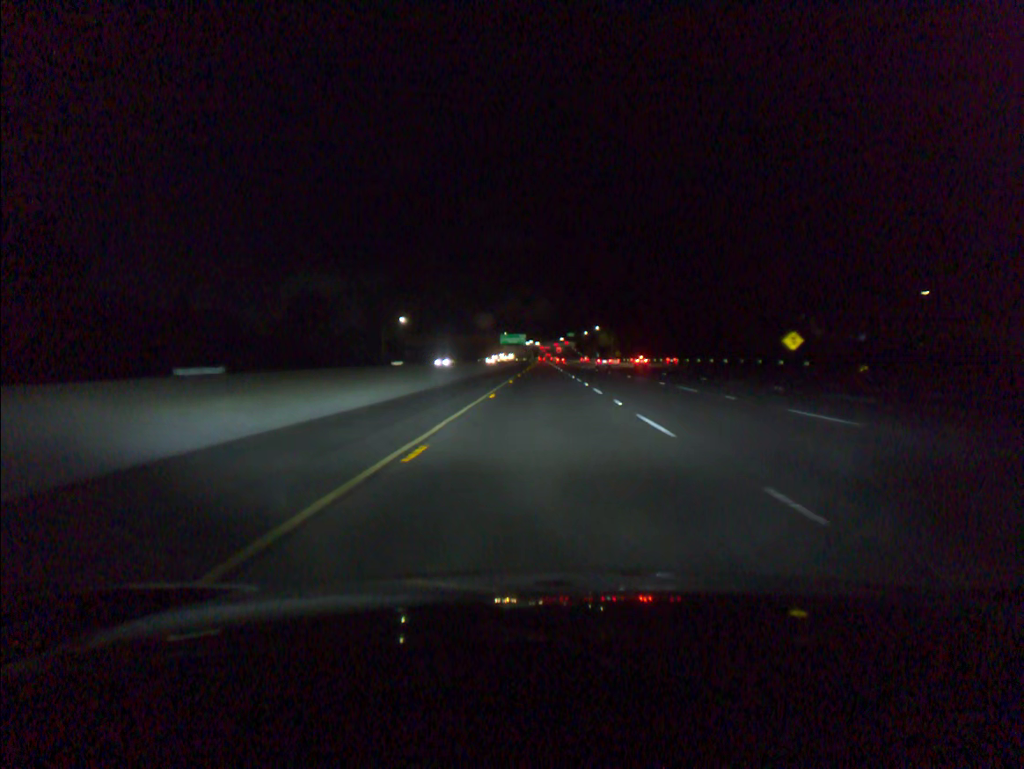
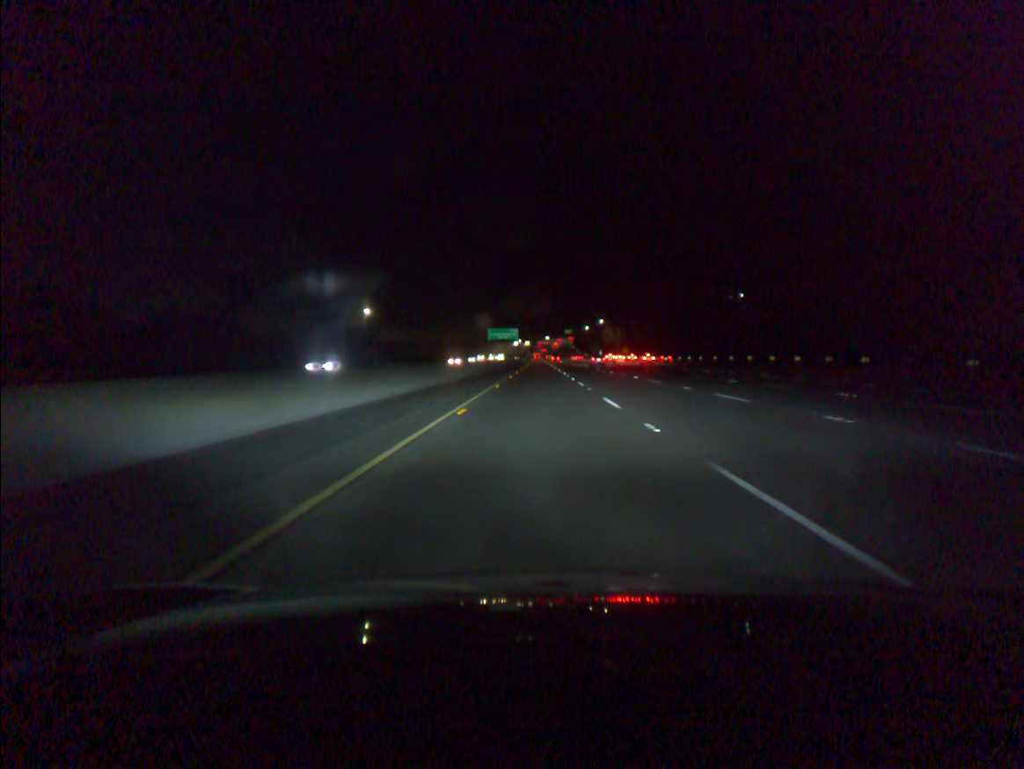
(+0.1, +36.4) m; 0°
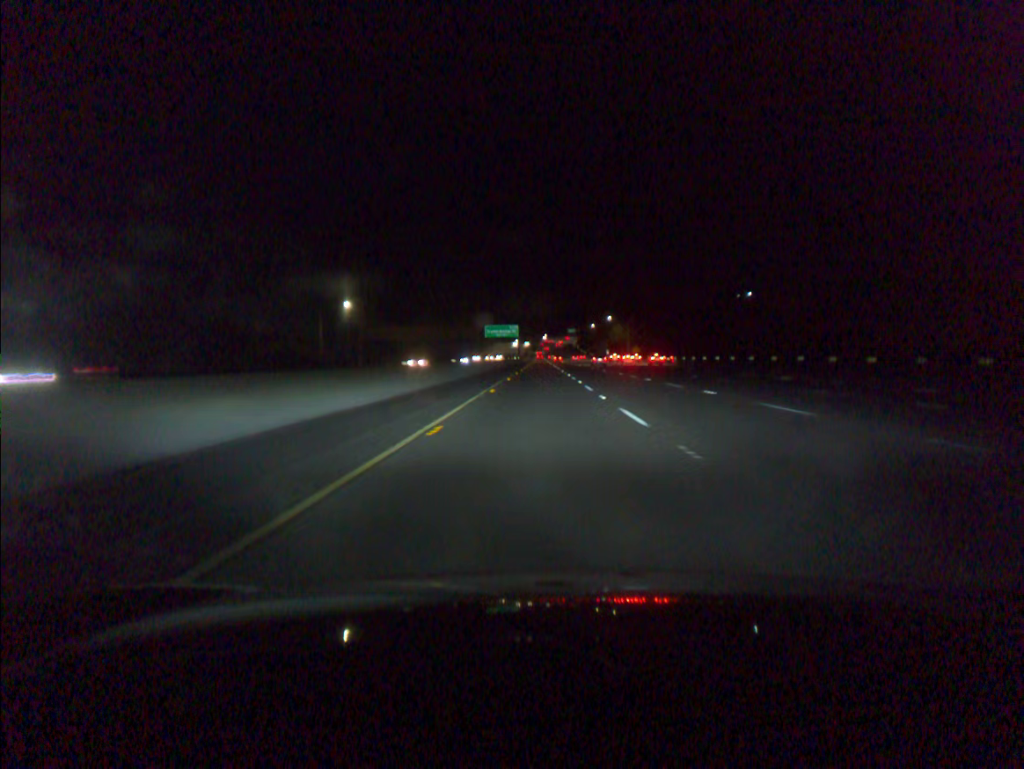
(0.0, +18.9) m; 0°
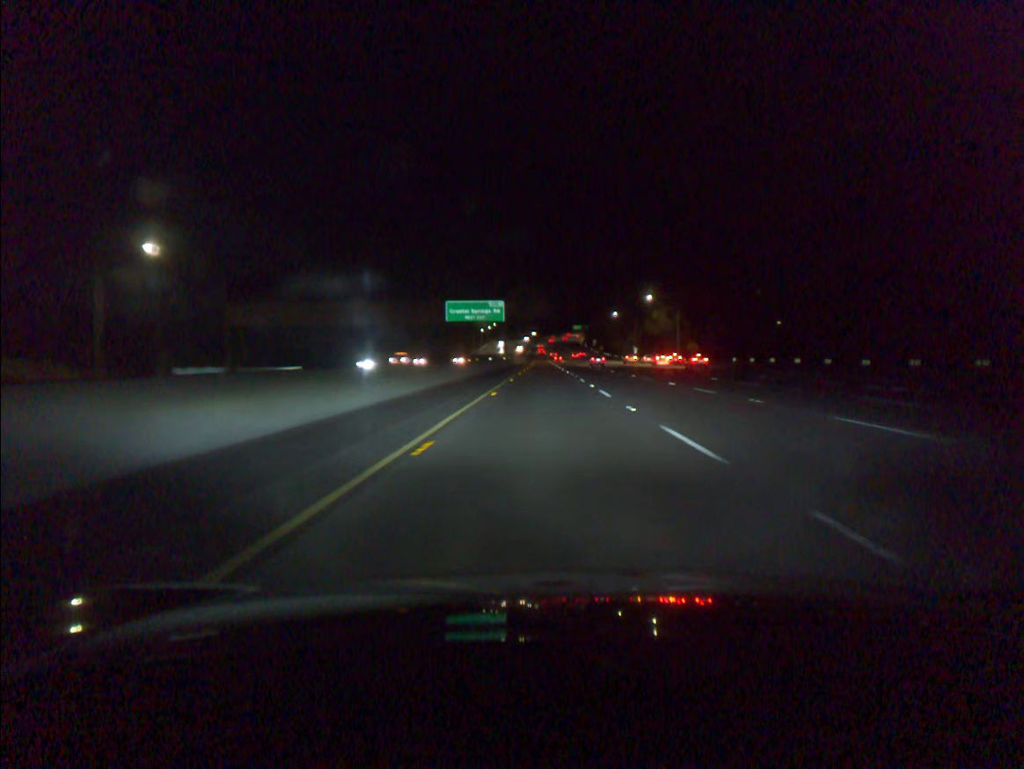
(-0.4, +75.7) m; 0°
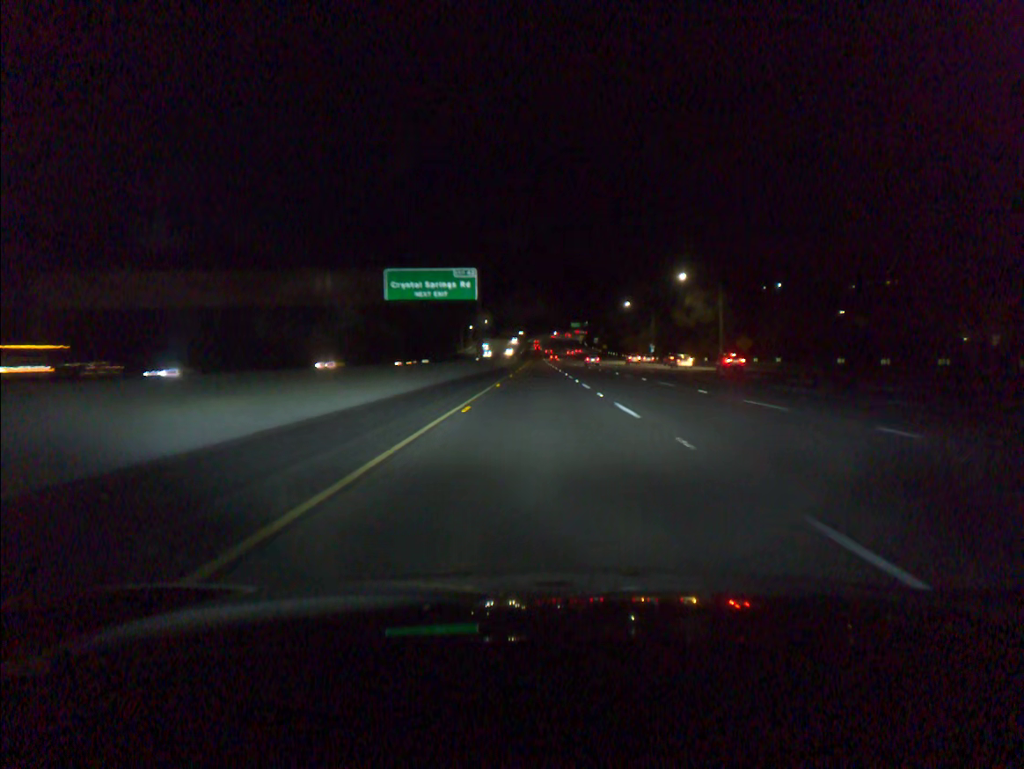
(+0.1, +36.4) m; 0°
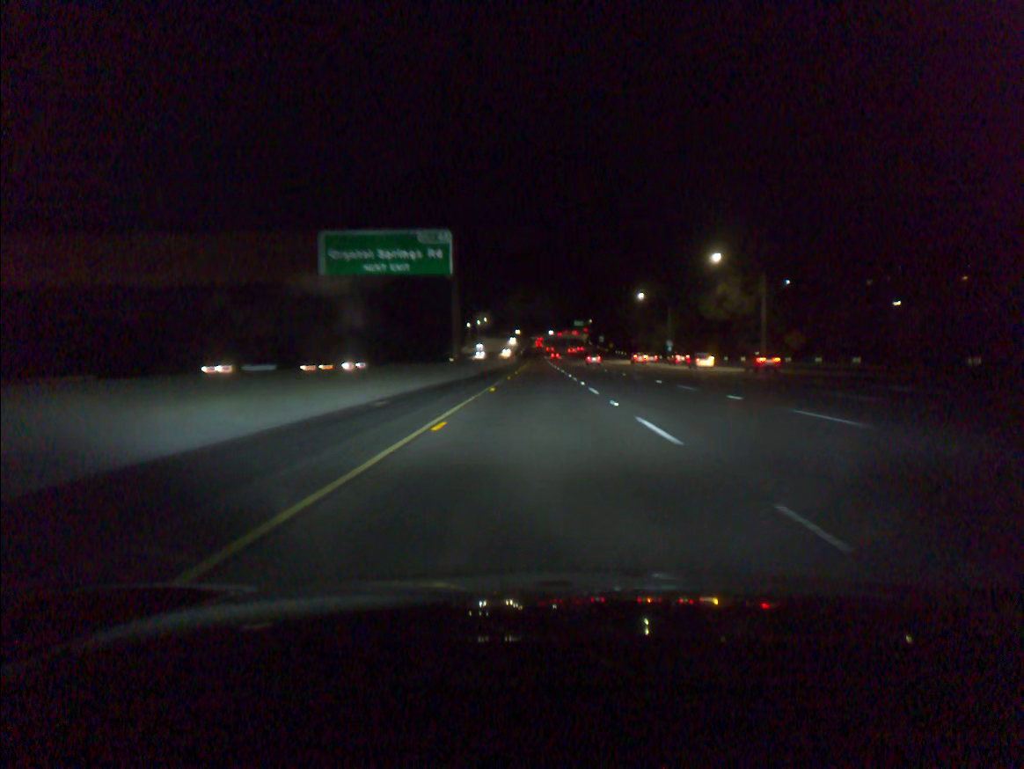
(0.0, +19.0) m; 0°
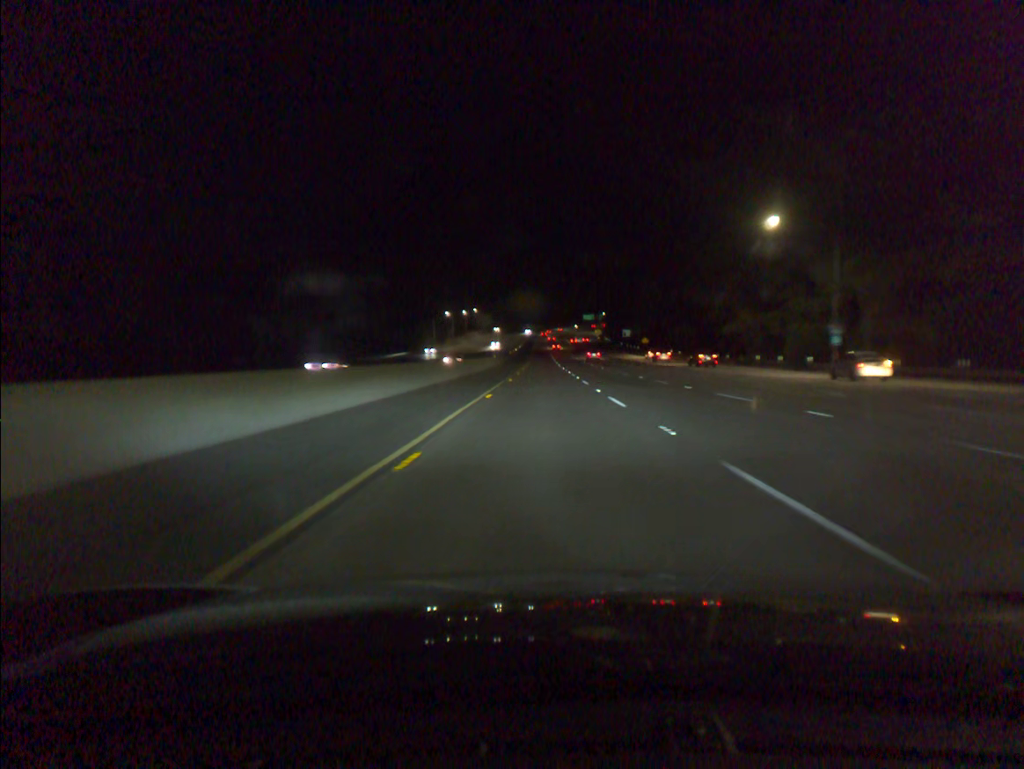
(-0.5, +77.3) m; 0°
